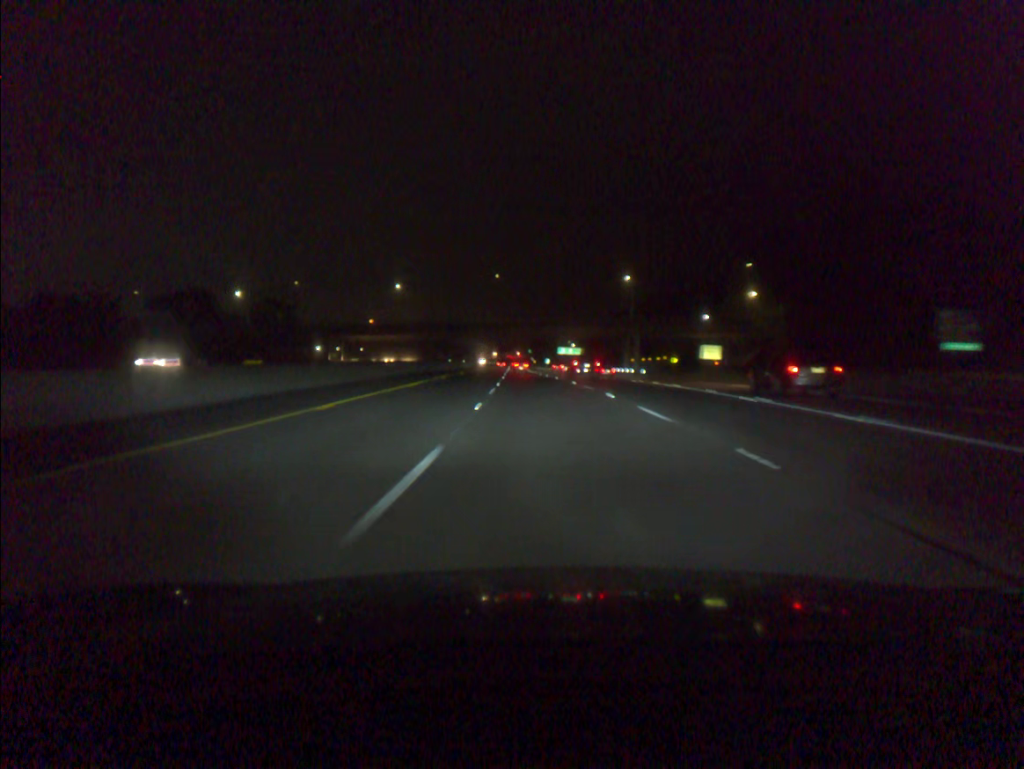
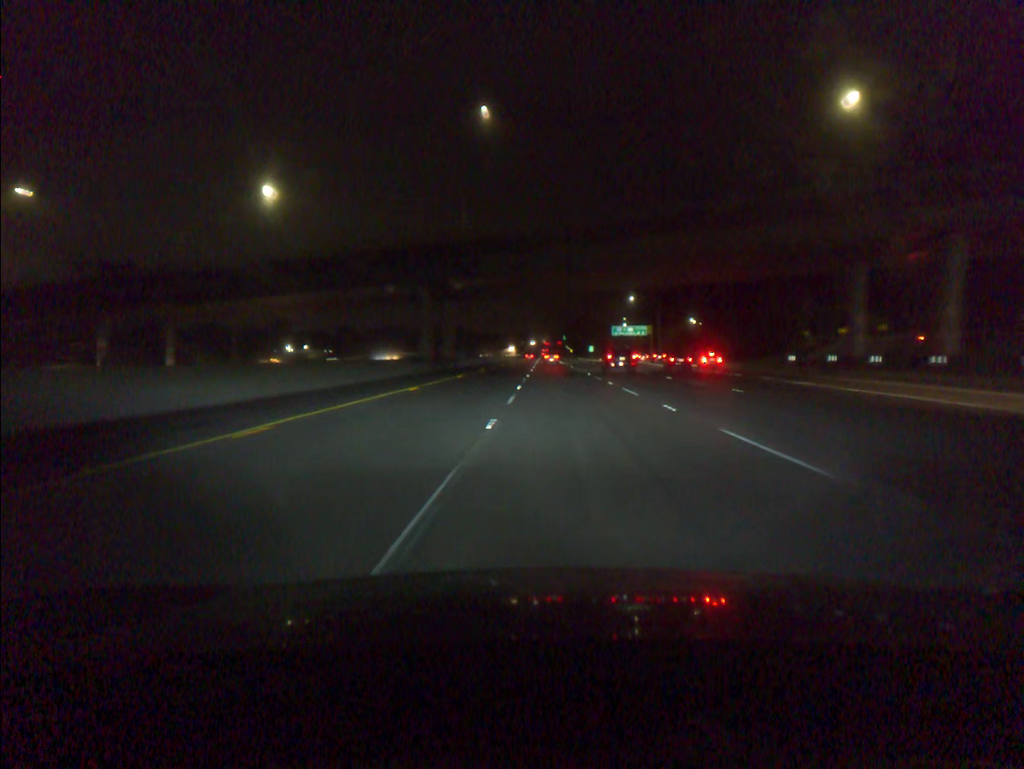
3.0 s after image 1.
(-3.0, +95.6) m; -2°
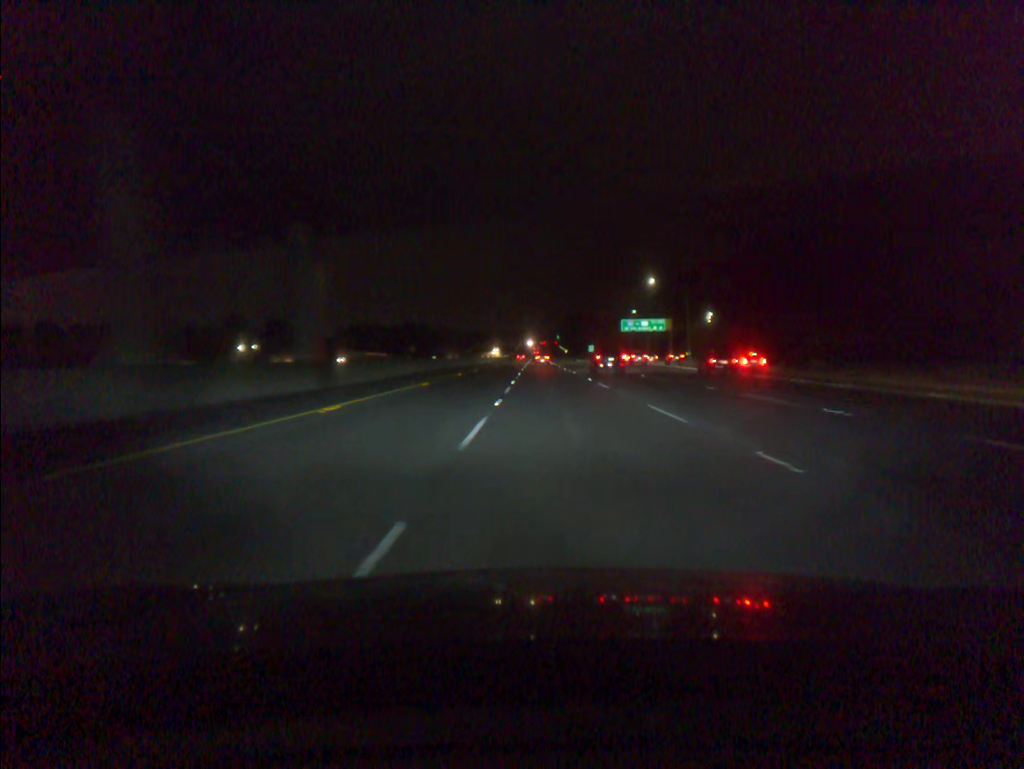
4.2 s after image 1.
(+0.2, +38.5) m; +1°
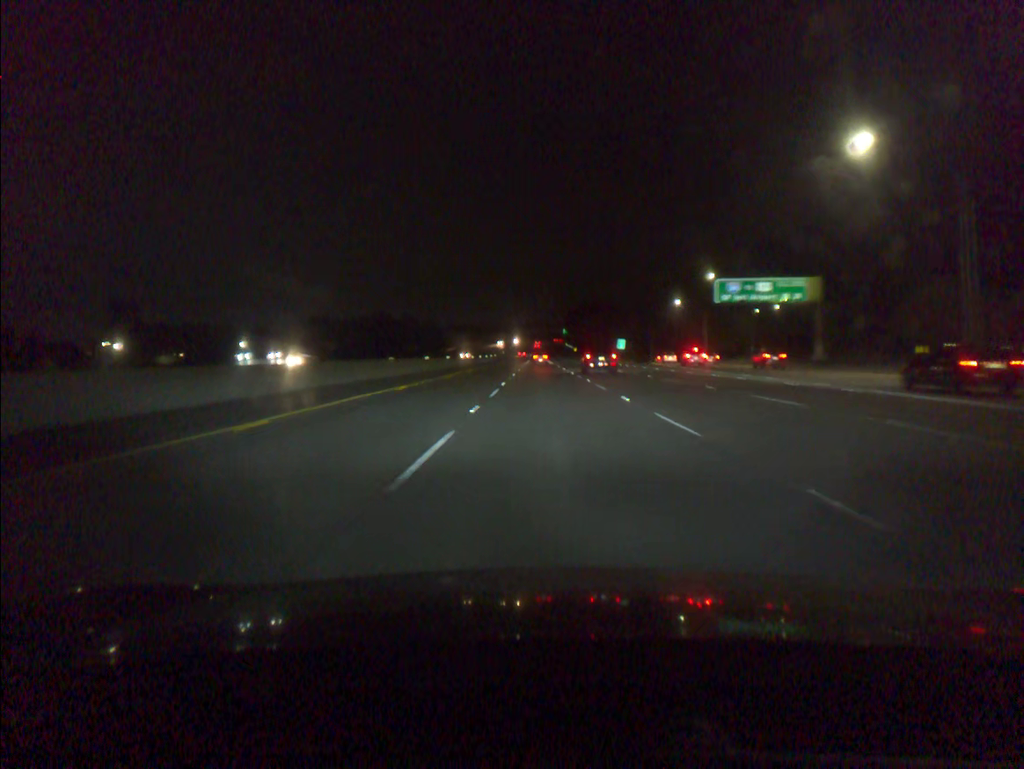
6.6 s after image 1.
(-0.4, +76.9) m; 0°
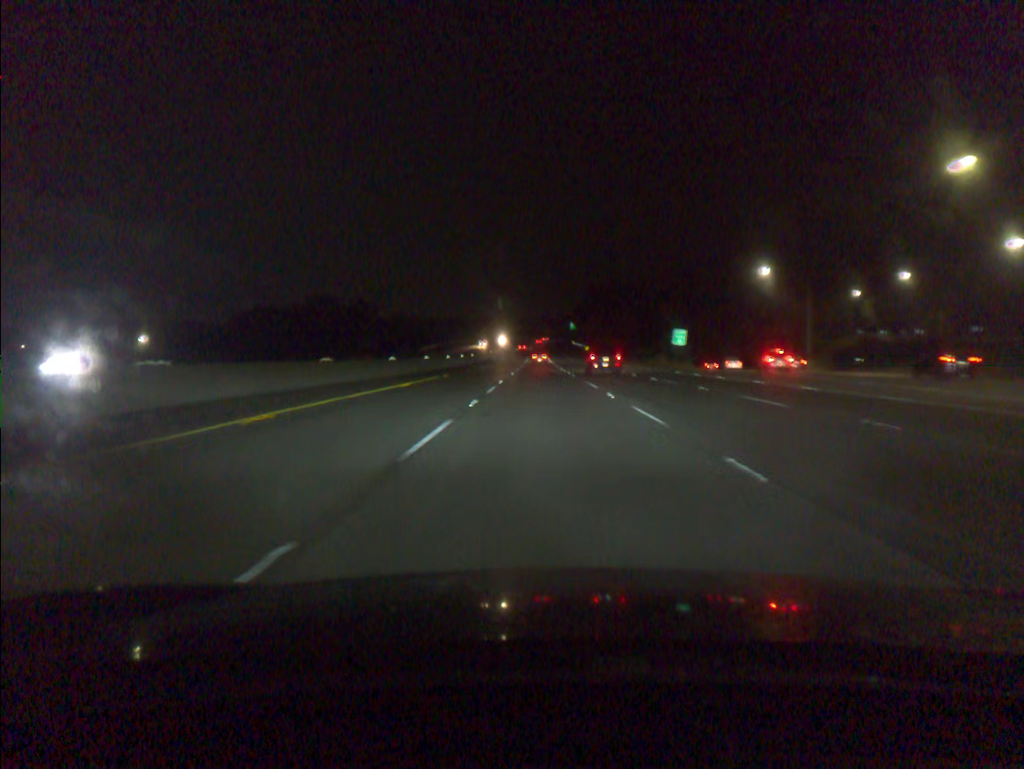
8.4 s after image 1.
(-0.1, +57.5) m; 0°
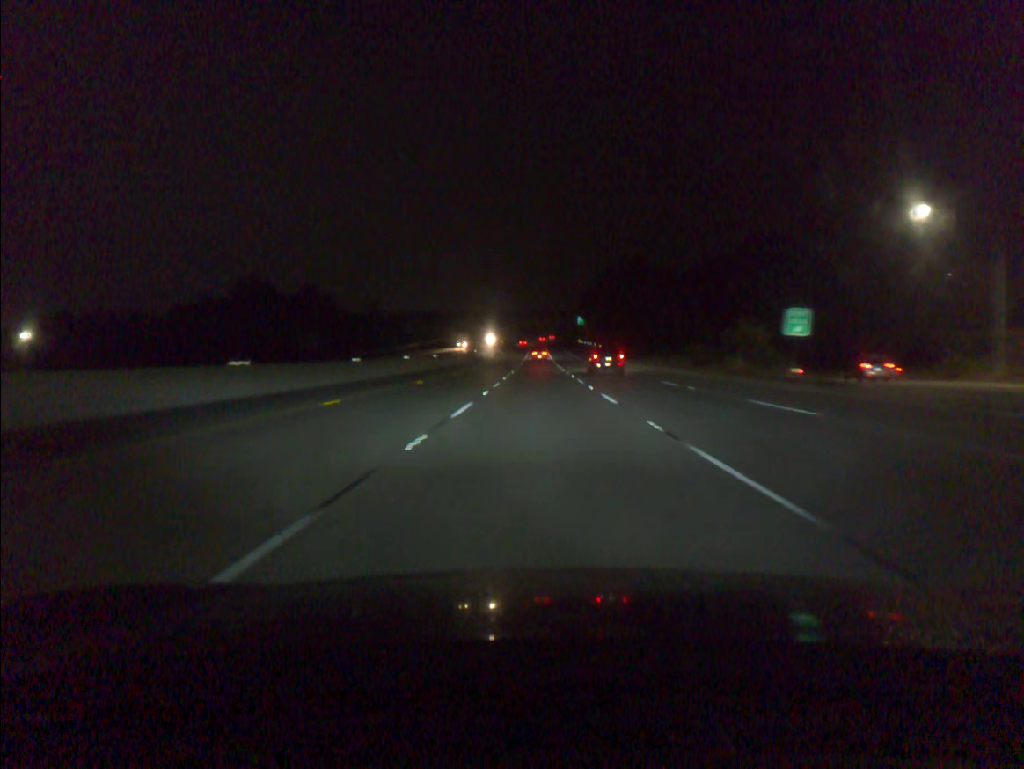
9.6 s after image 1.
(0.0, +38.3) m; 0°
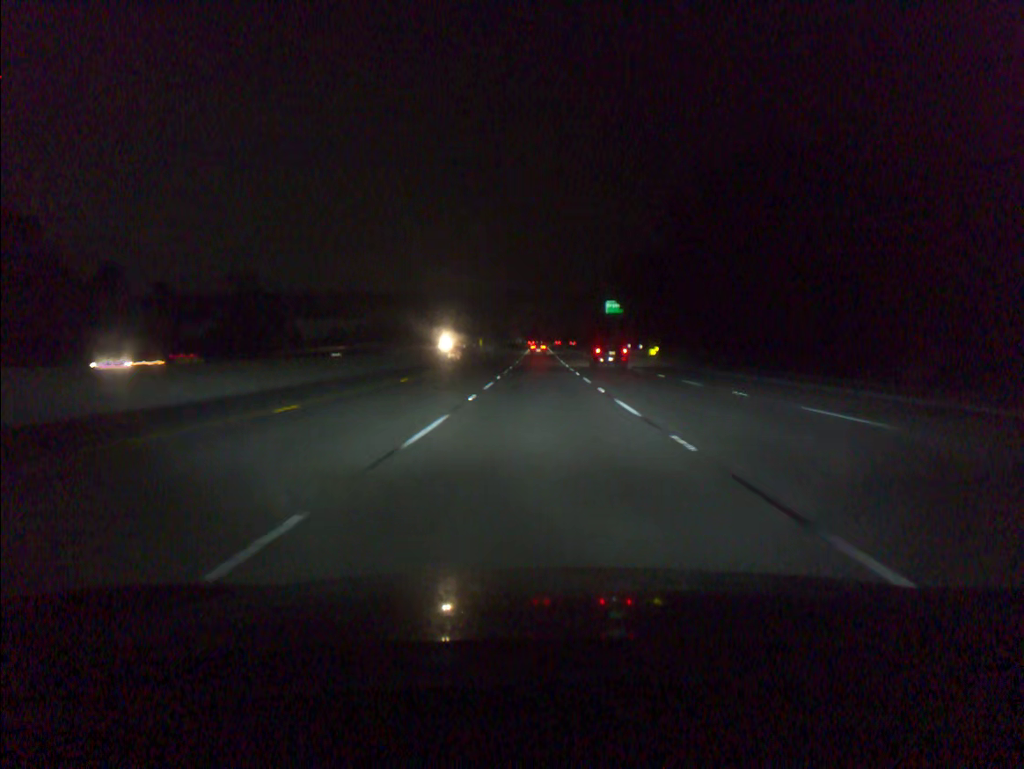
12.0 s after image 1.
(-0.3, +76.4) m; 0°
